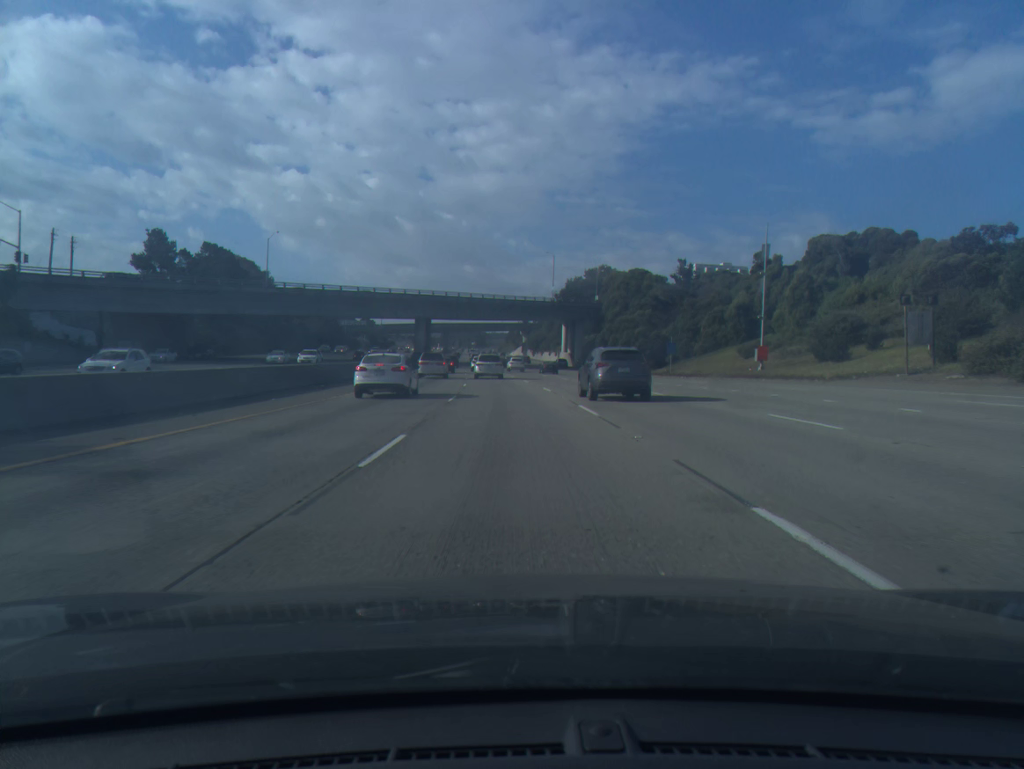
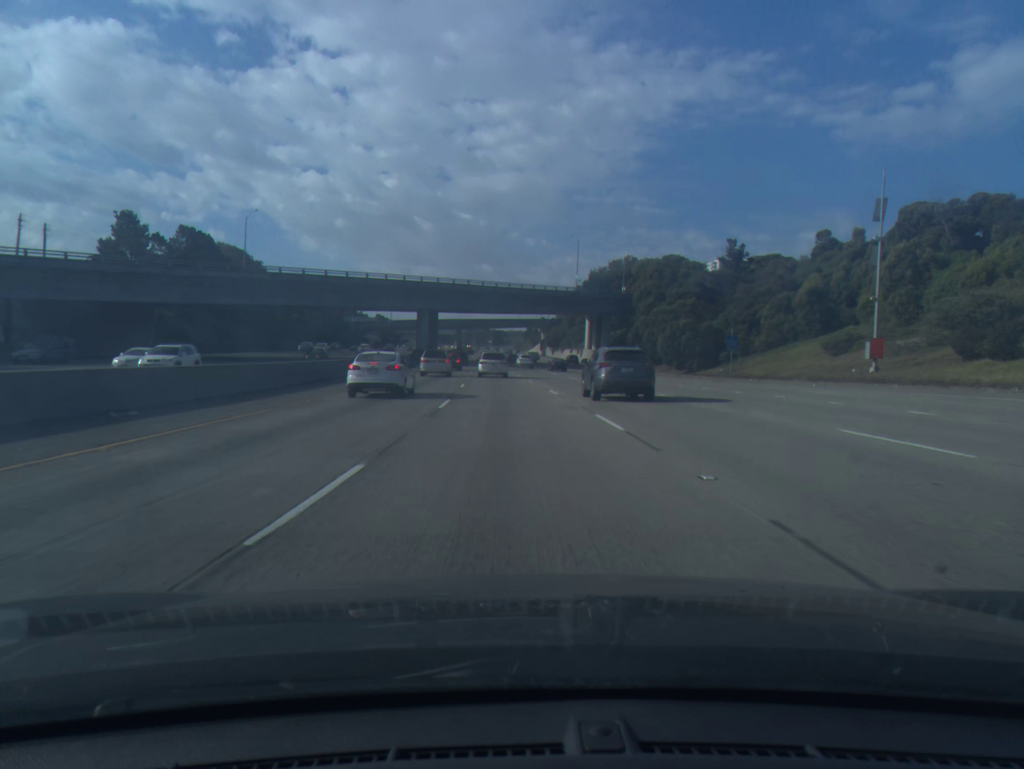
(-0.2, +18.3) m; -1°
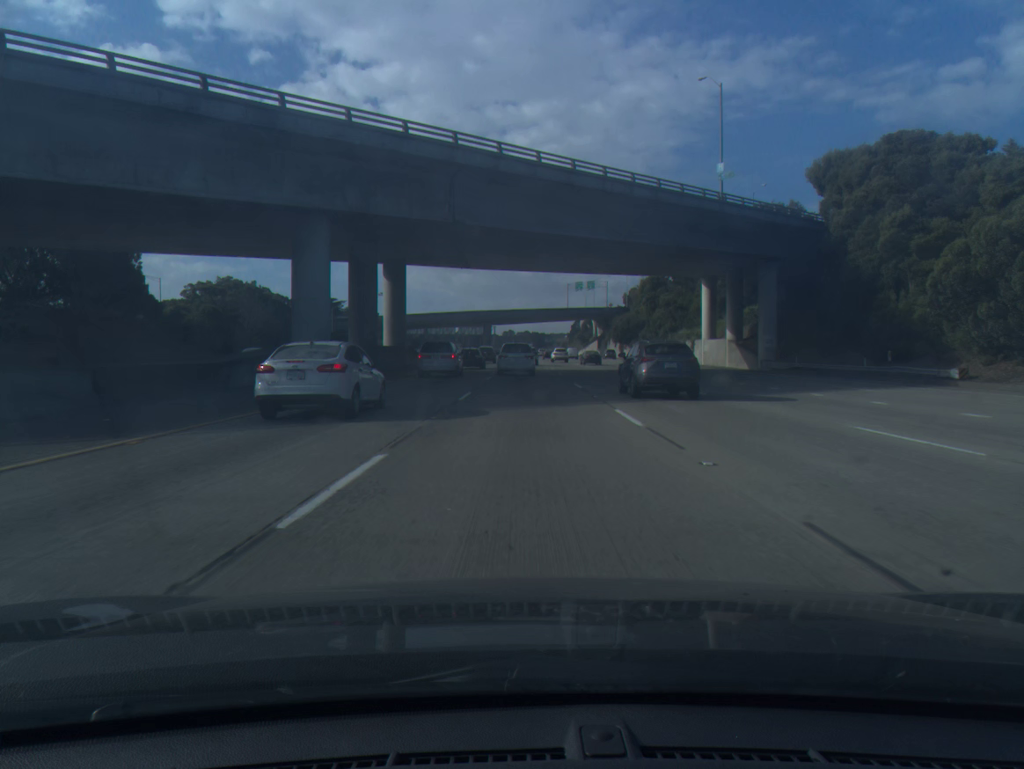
(-2.6, +72.7) m; -3°
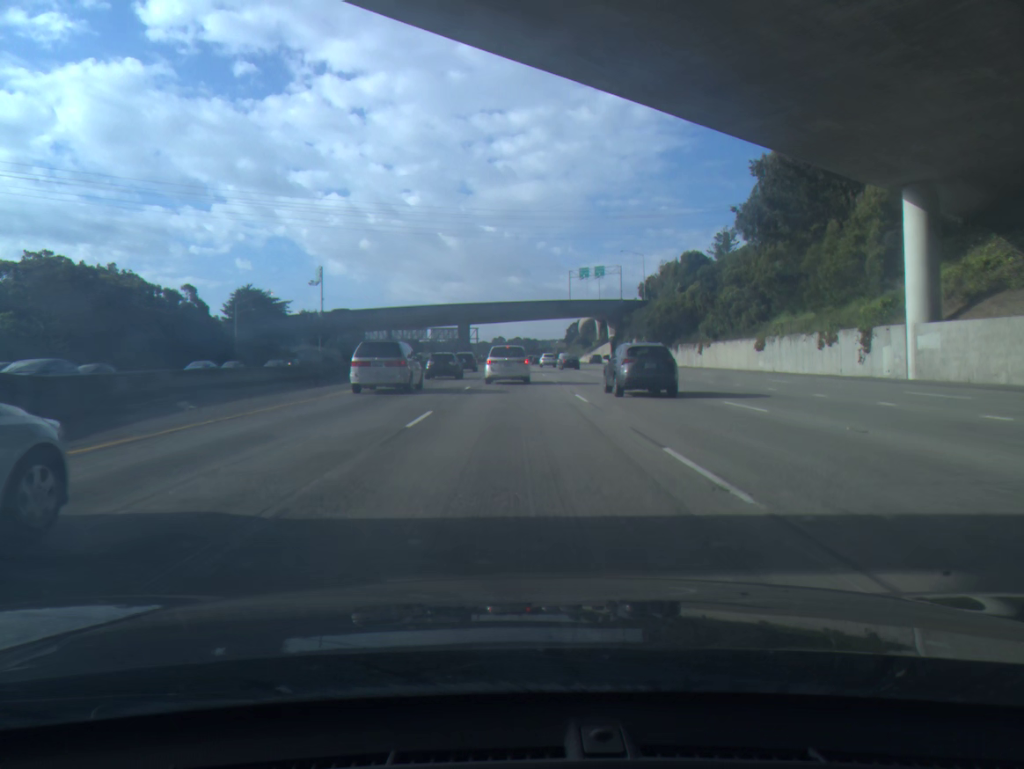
(+0.5, +50.9) m; +1°
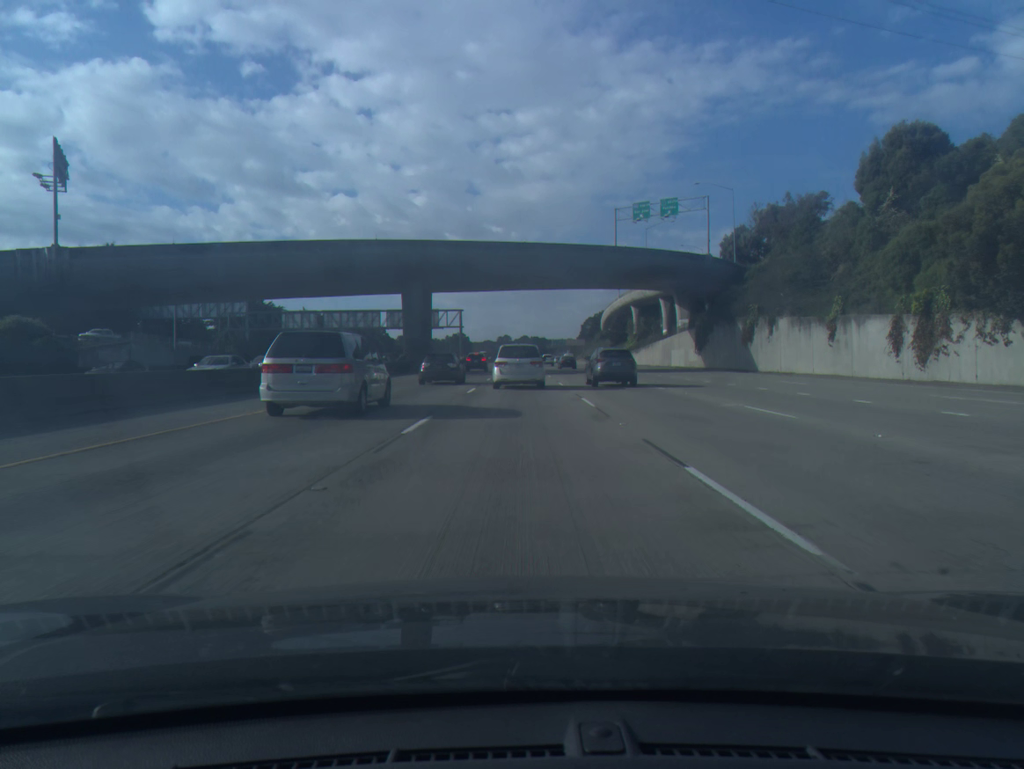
(-0.4, +74.7) m; 0°
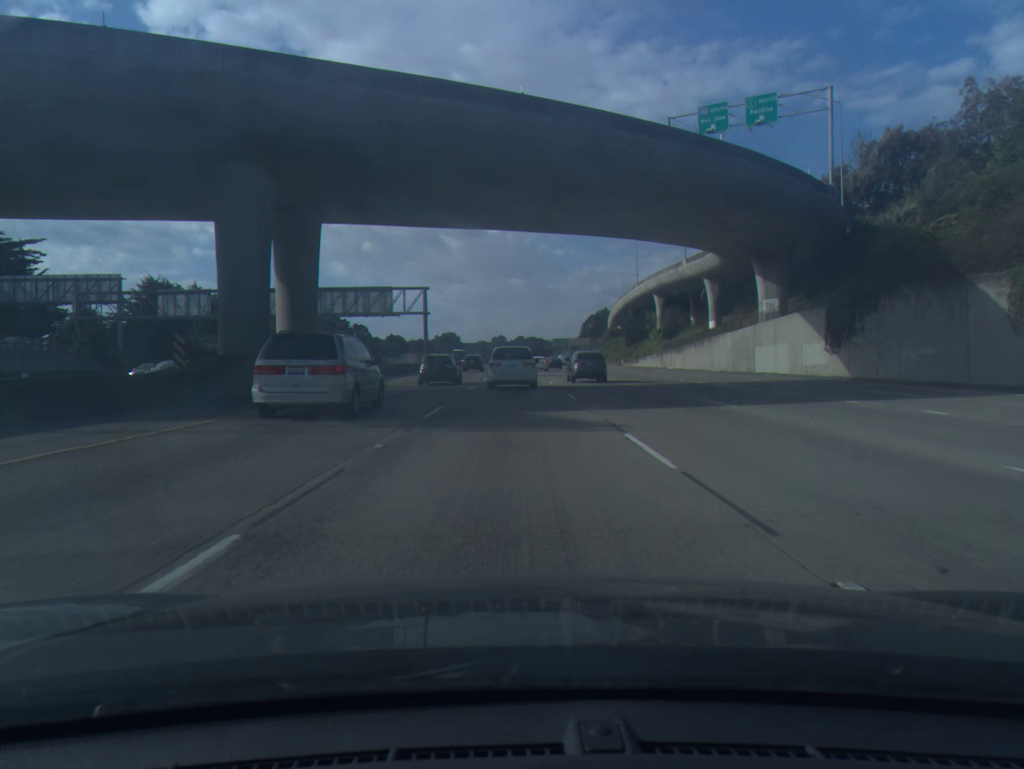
(+0.2, +40.1) m; 0°
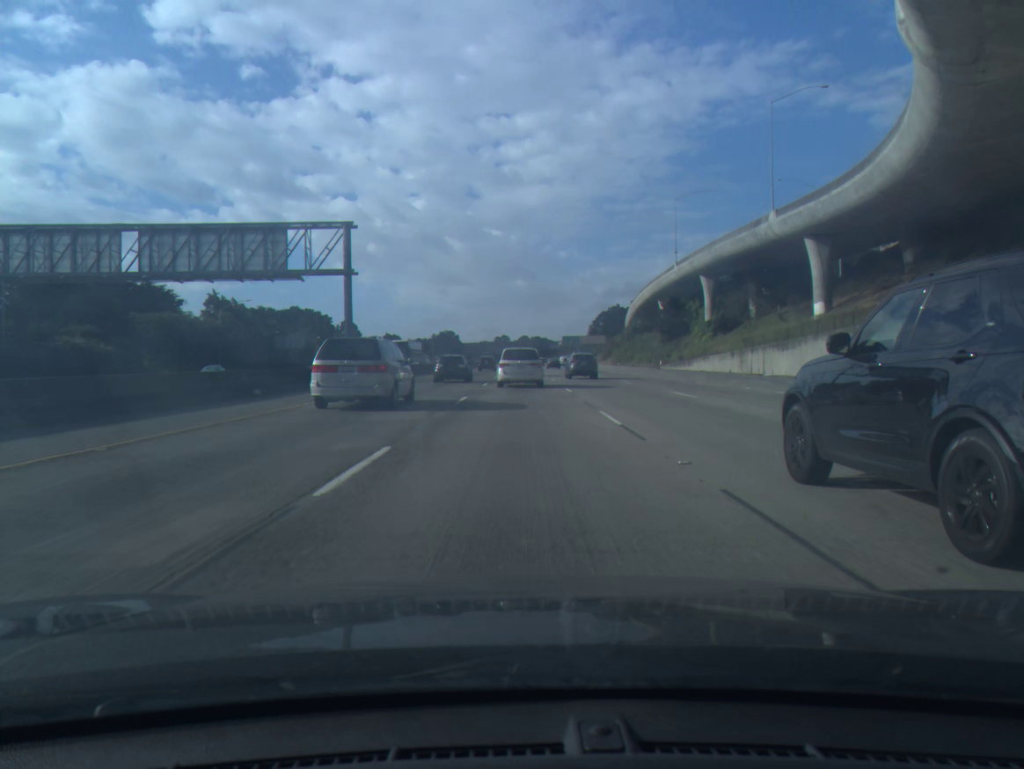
(-0.2, +38.5) m; 0°
